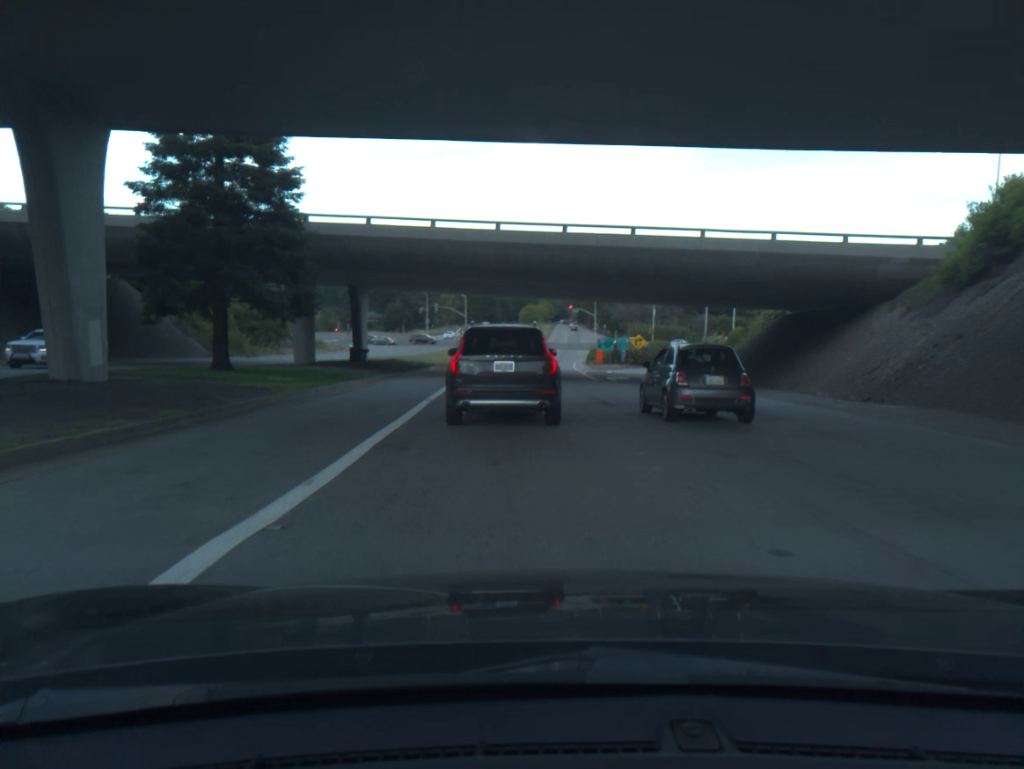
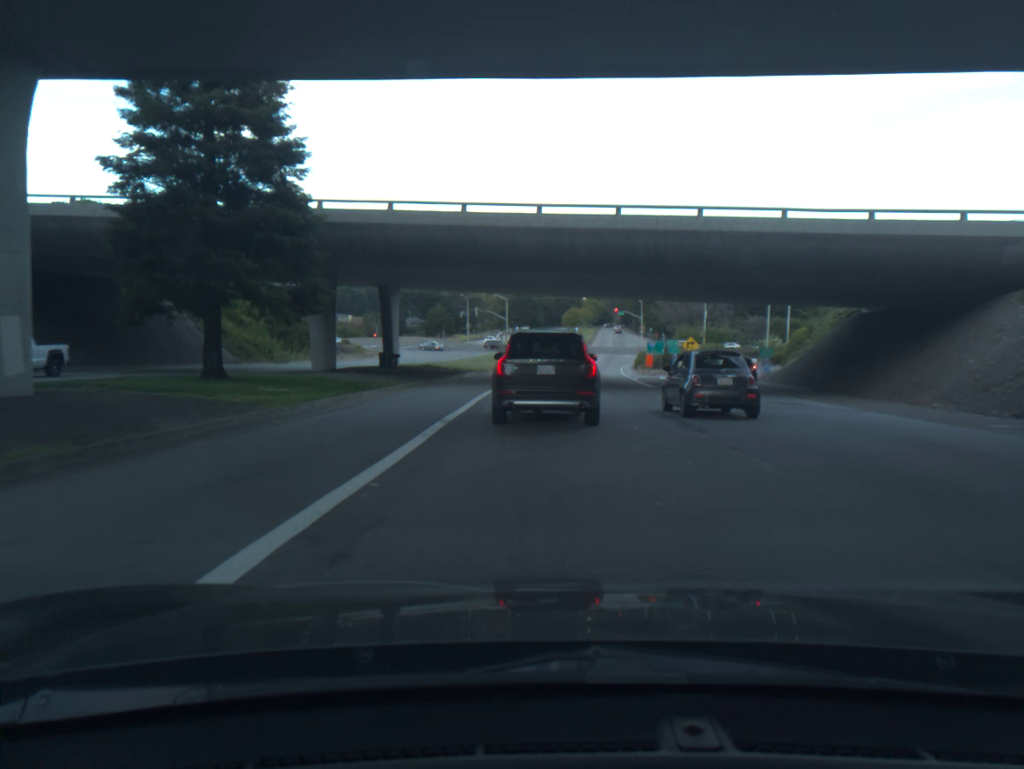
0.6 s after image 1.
(-0.1, +5.2) m; -3°
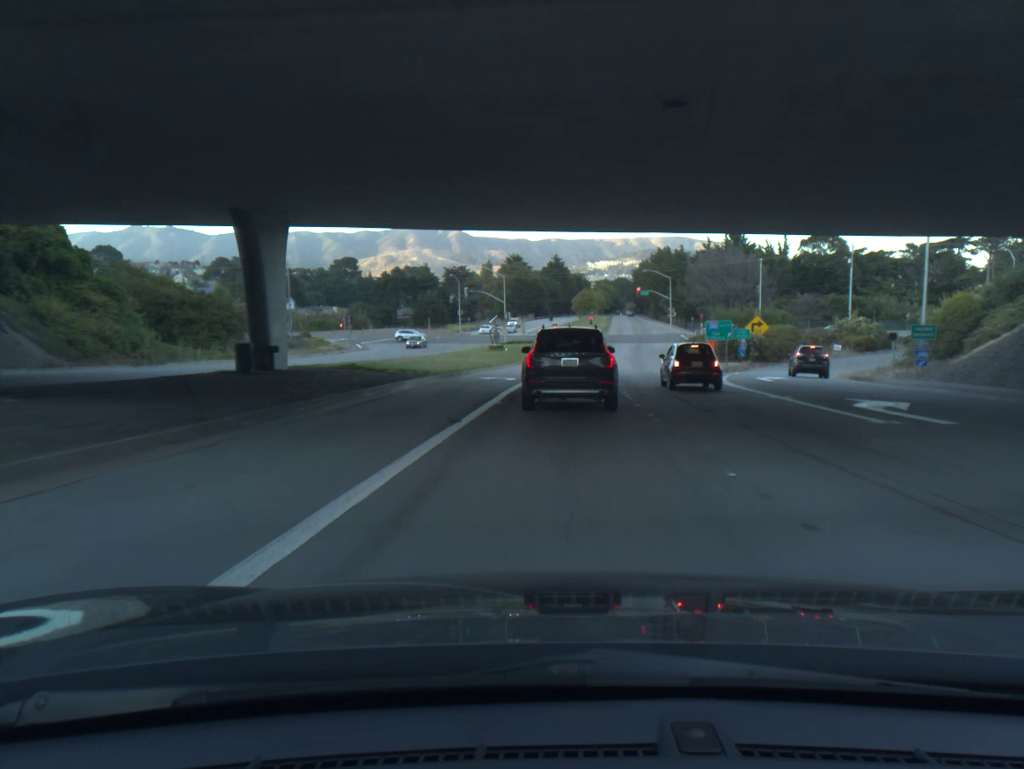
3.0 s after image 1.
(-0.3, +25.1) m; -1°
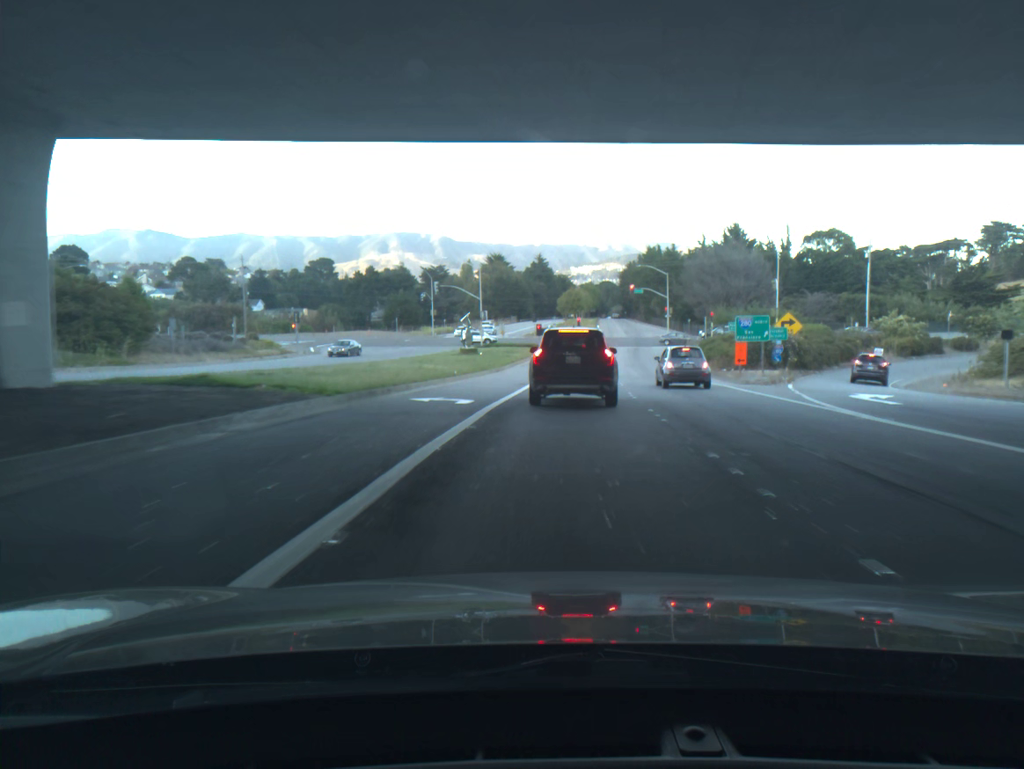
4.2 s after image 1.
(+0.1, +13.3) m; +1°
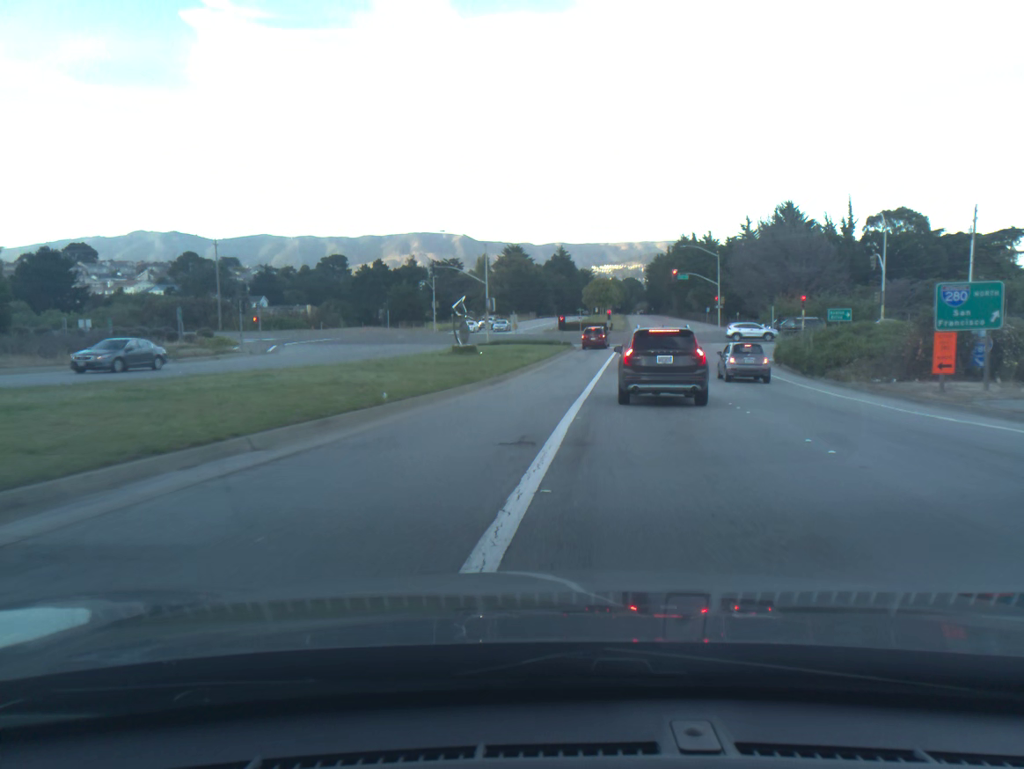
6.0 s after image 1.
(-0.3, +19.9) m; -2°
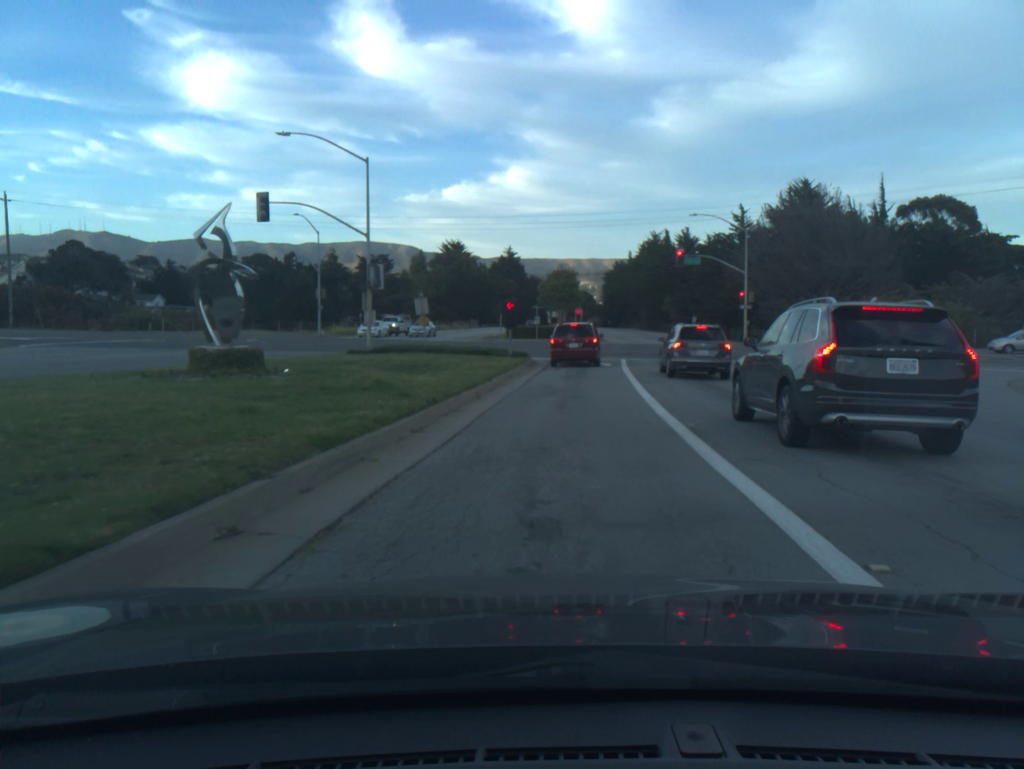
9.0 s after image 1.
(+1.0, +31.5) m; +5°
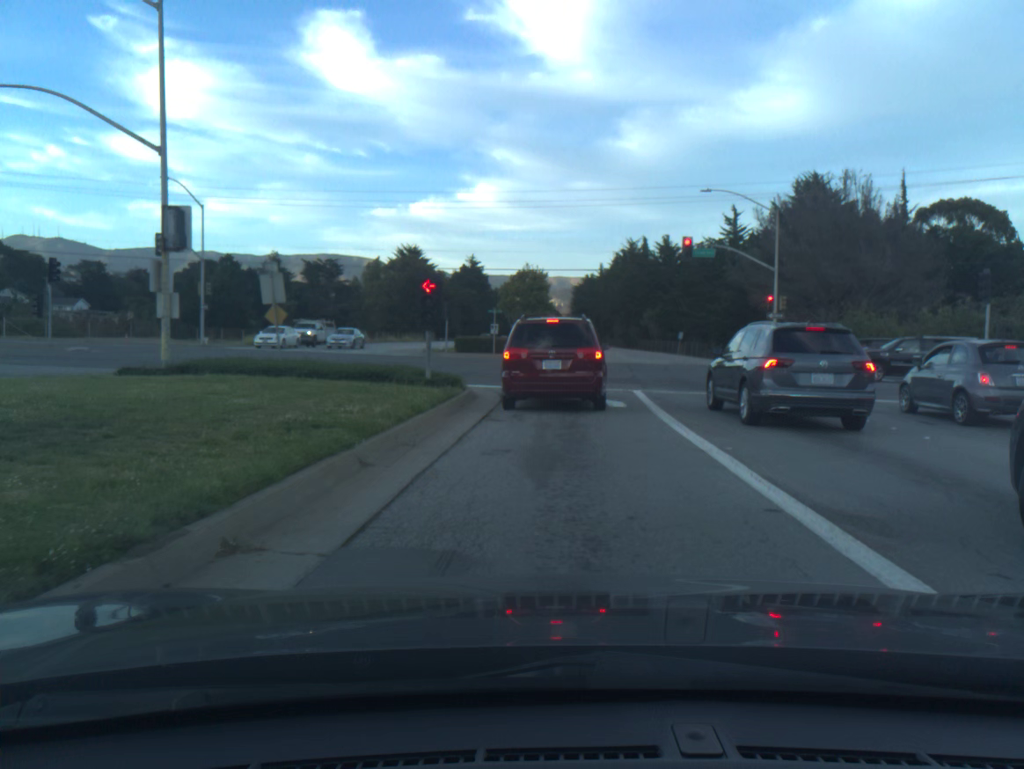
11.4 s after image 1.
(+0.4, +16.7) m; +2°
